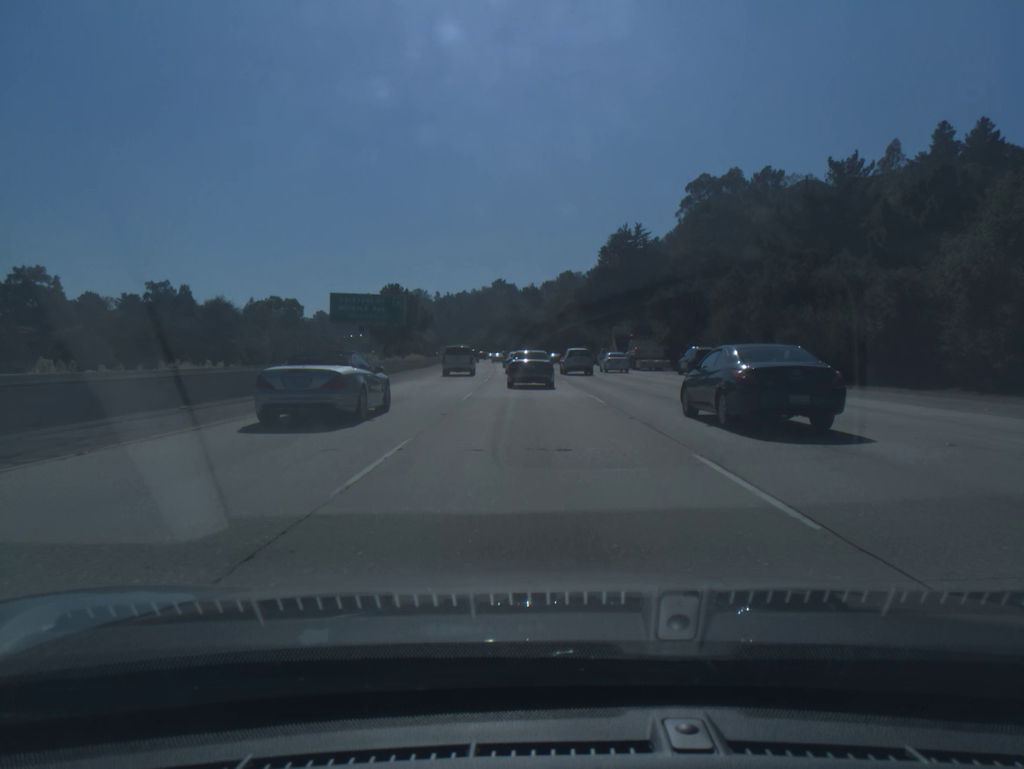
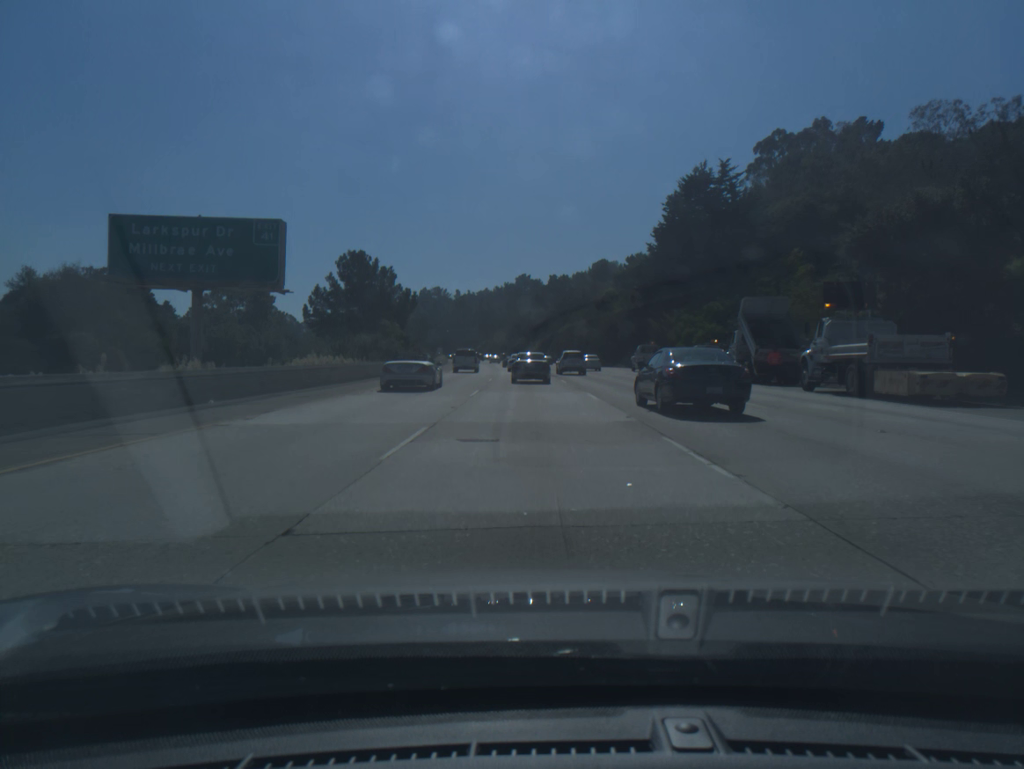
(-0.7, +41.6) m; -2°
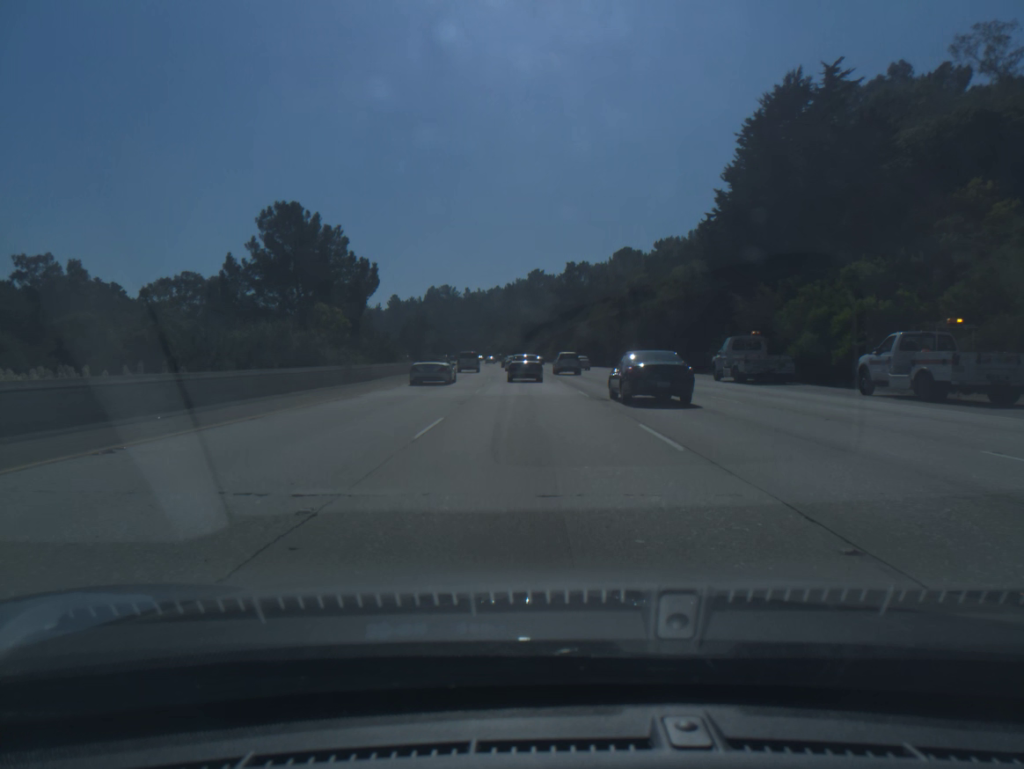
(-0.2, +26.7) m; -1°
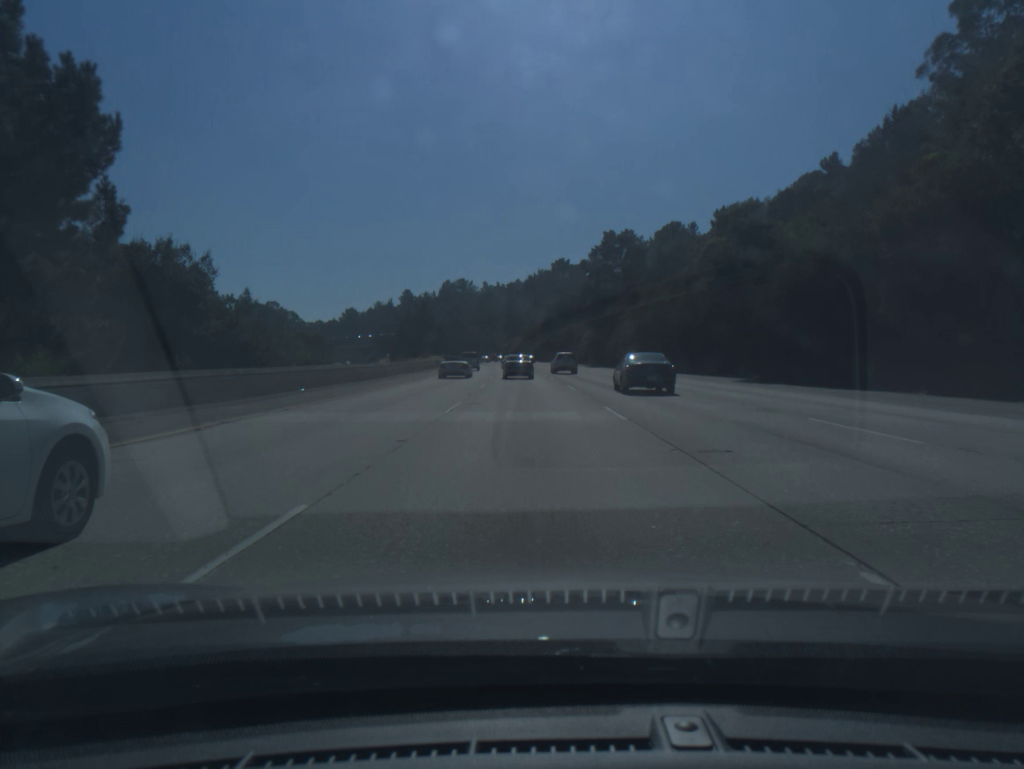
(-0.5, +38.4) m; -2°
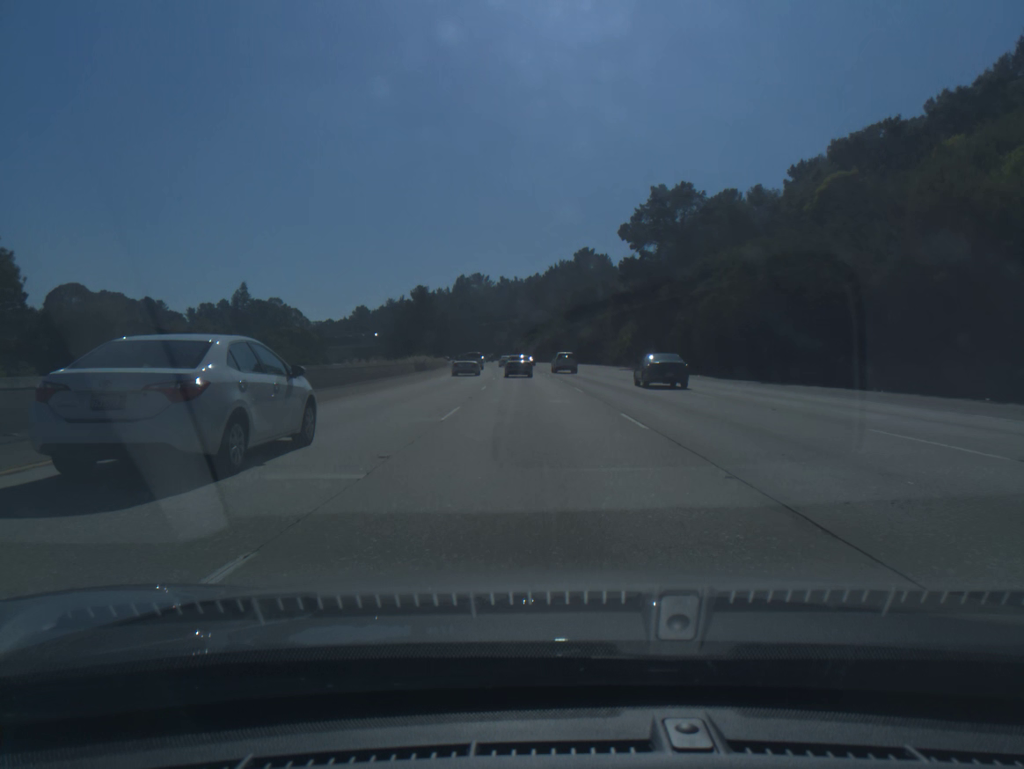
(-0.4, +31.2) m; -1°
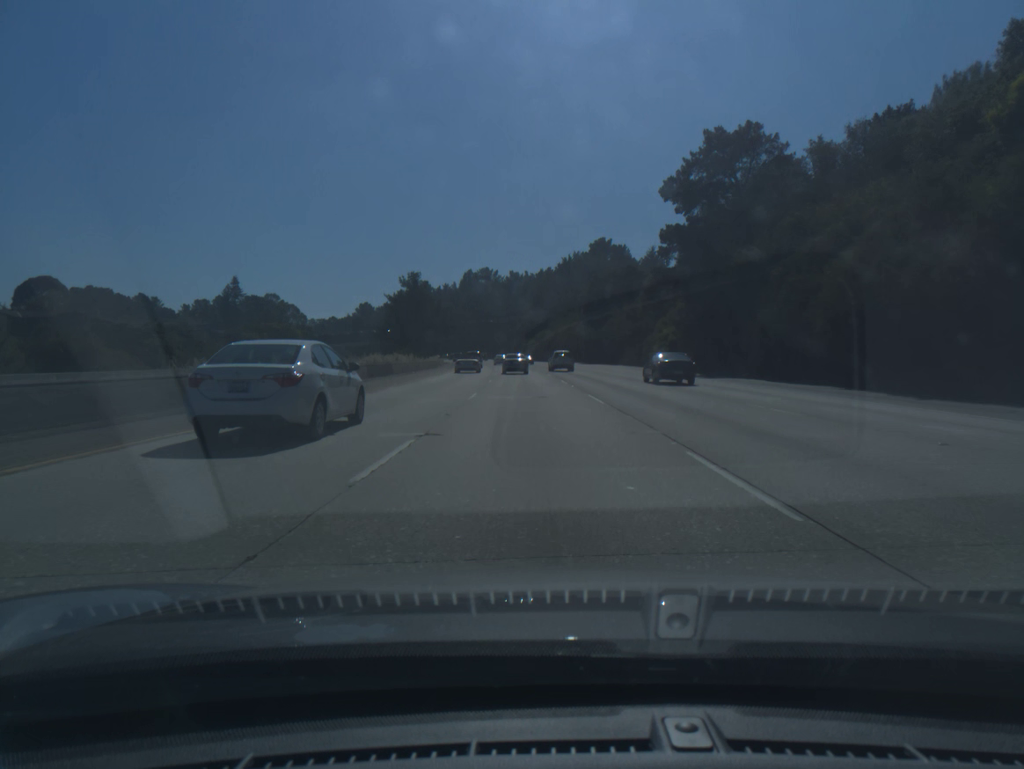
(-0.2, +22.0) m; -1°
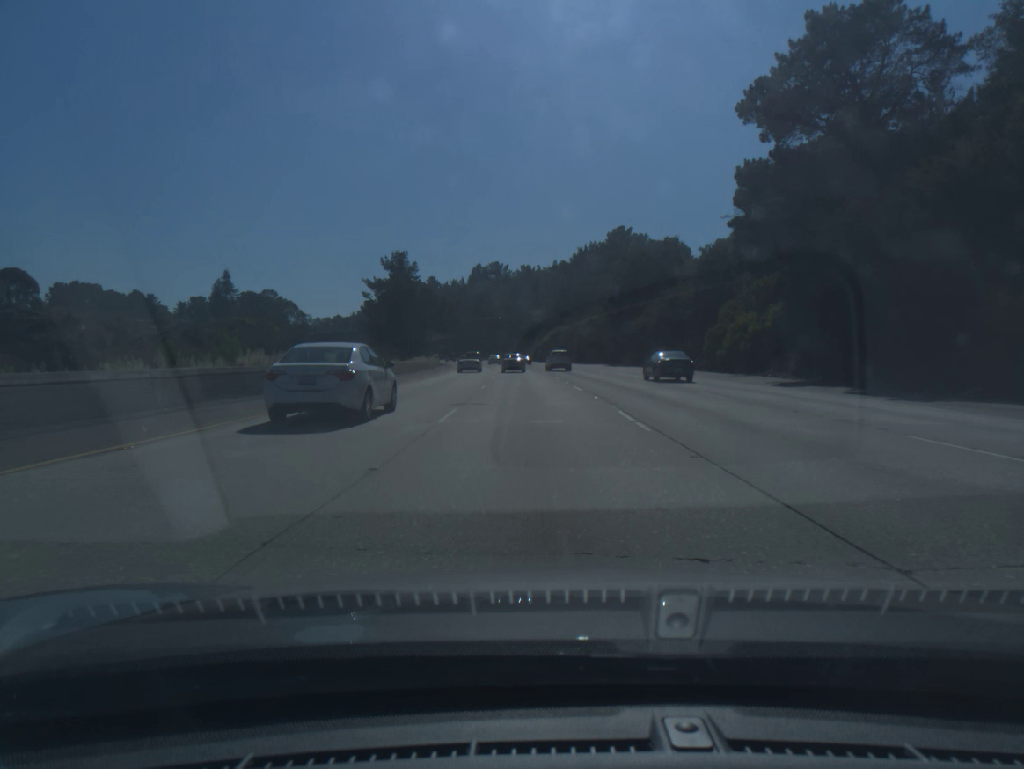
(-0.2, +22.8) m; -1°
